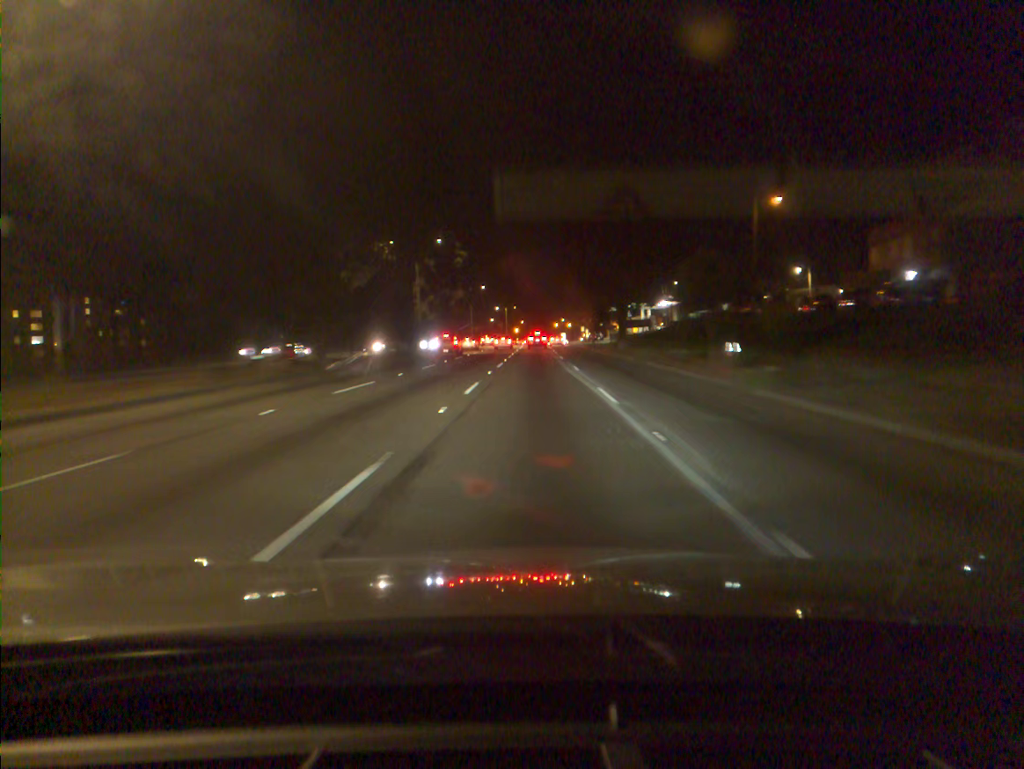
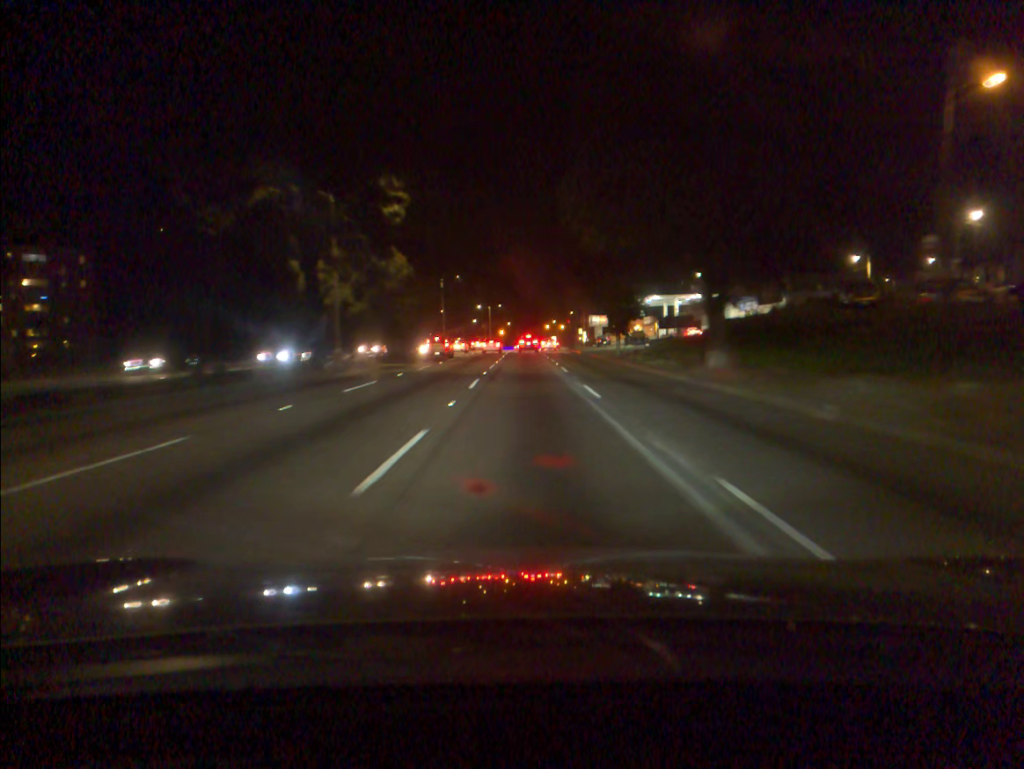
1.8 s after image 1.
(+0.2, +27.3) m; +1°
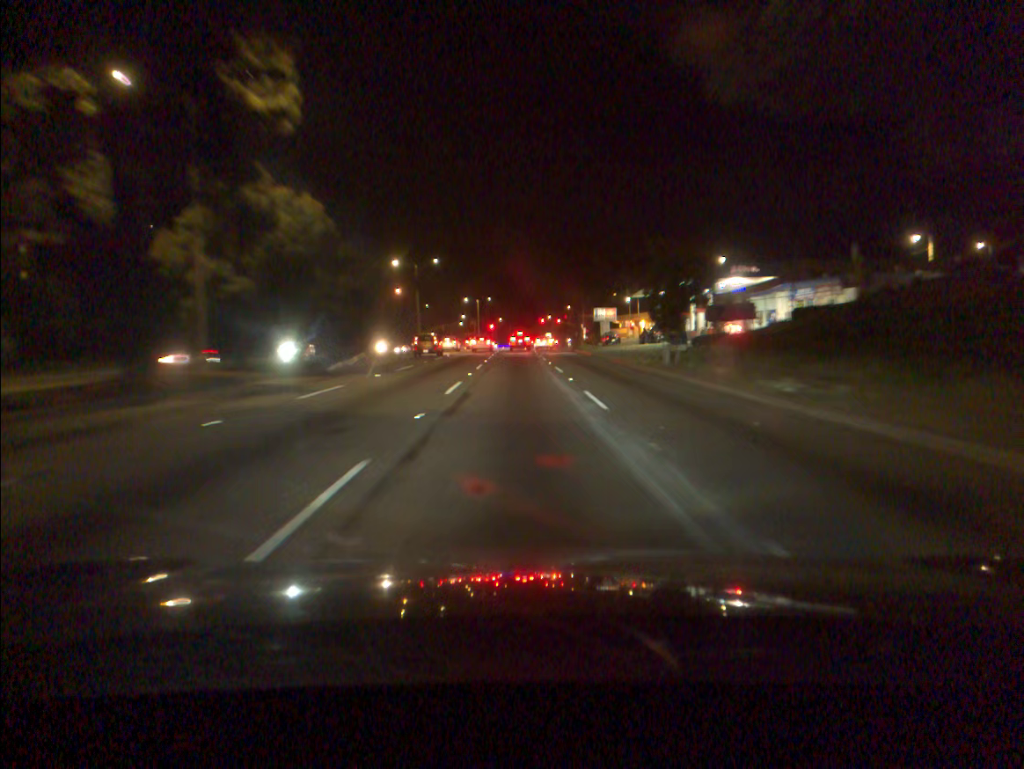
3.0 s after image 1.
(+0.1, +17.7) m; 0°
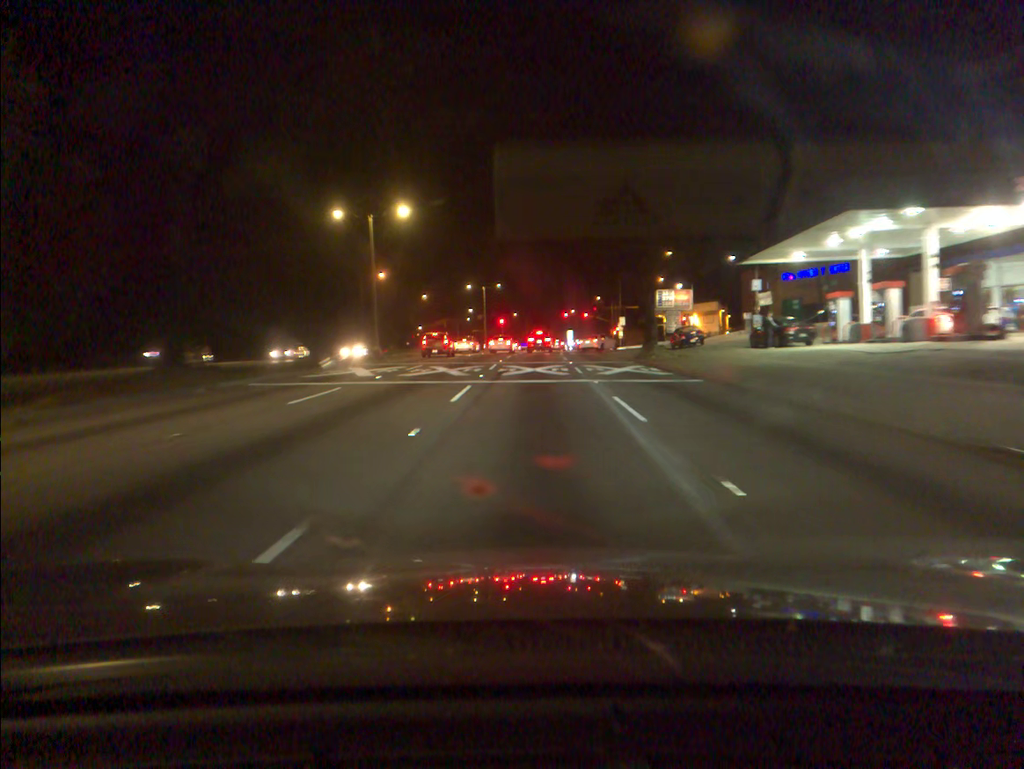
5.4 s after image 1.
(-0.3, +32.0) m; -1°
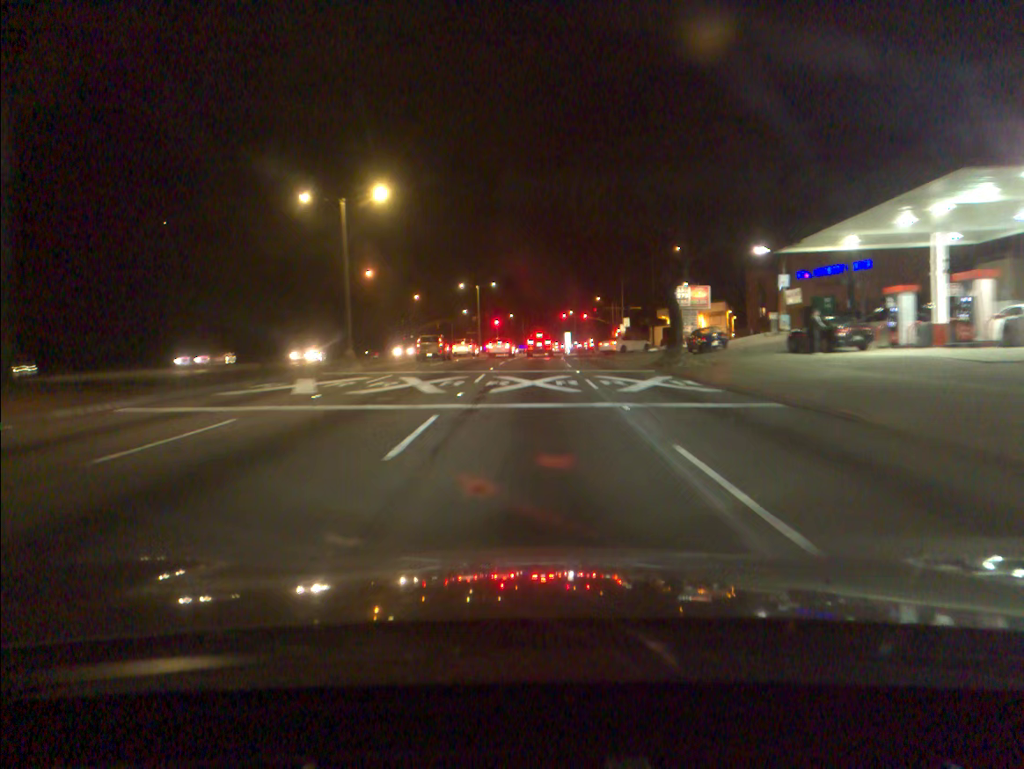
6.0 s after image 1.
(0.0, +7.2) m; 0°
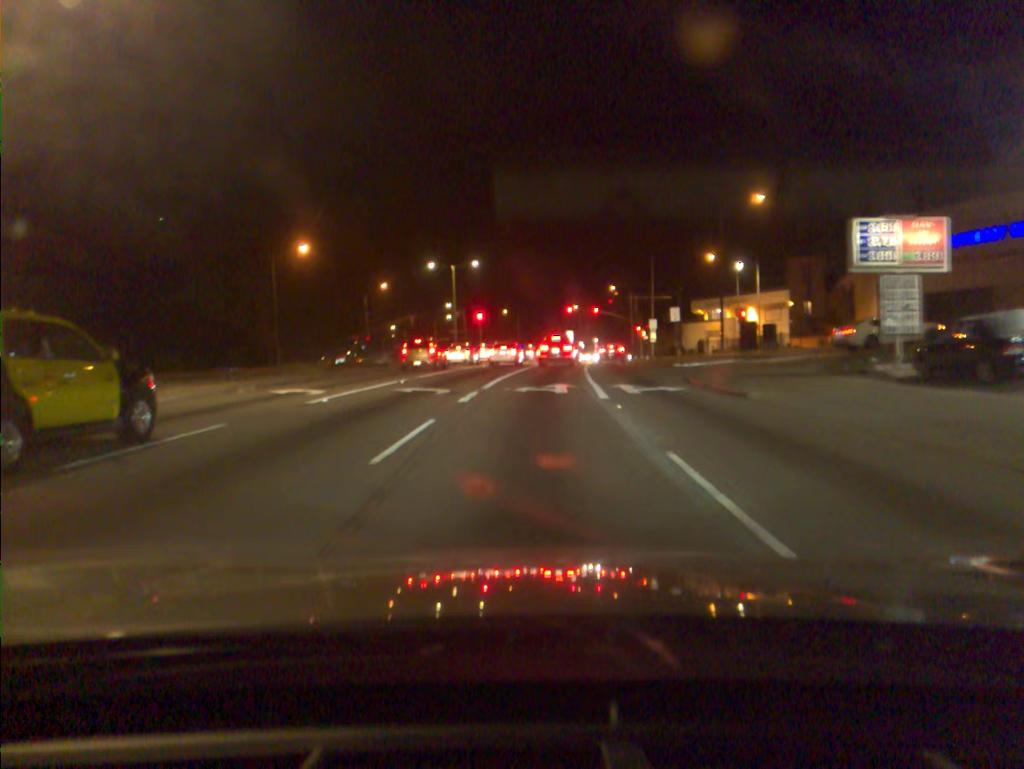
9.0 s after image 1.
(+0.3, +29.7) m; -1°
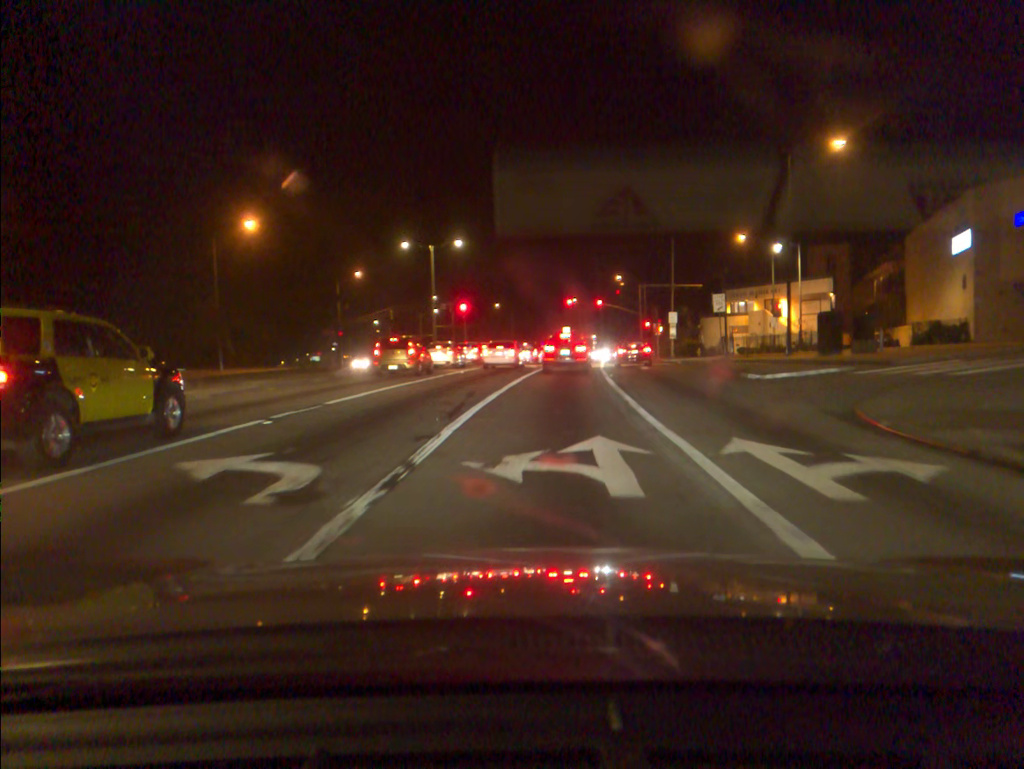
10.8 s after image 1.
(+0.1, +13.2) m; +1°
